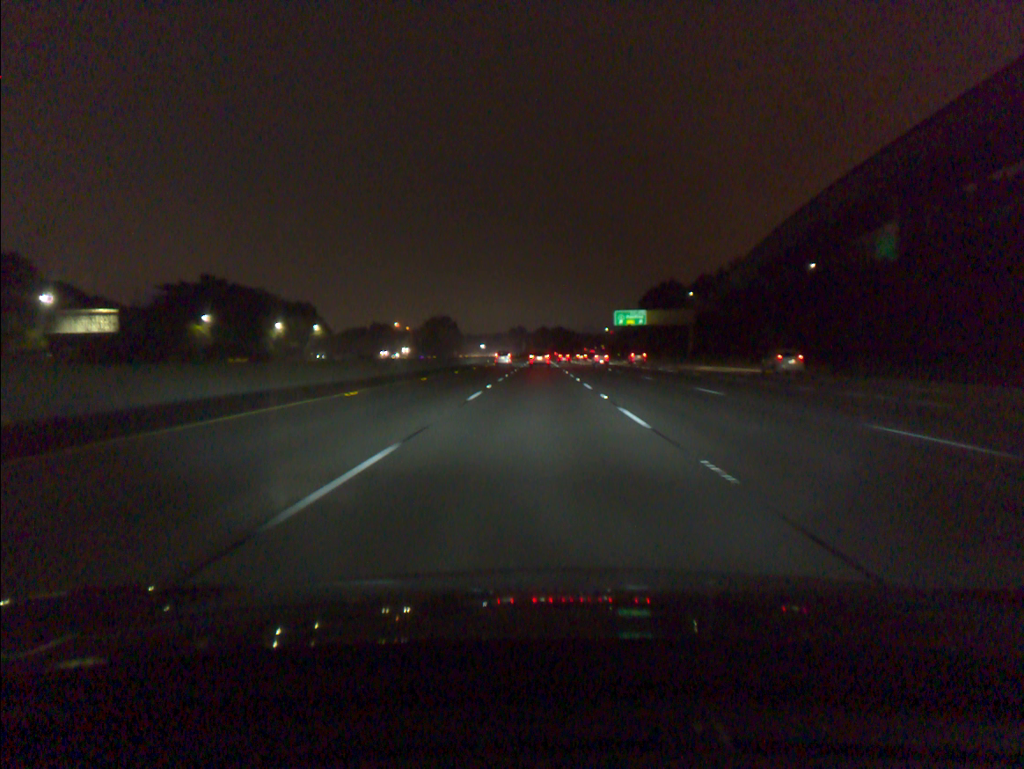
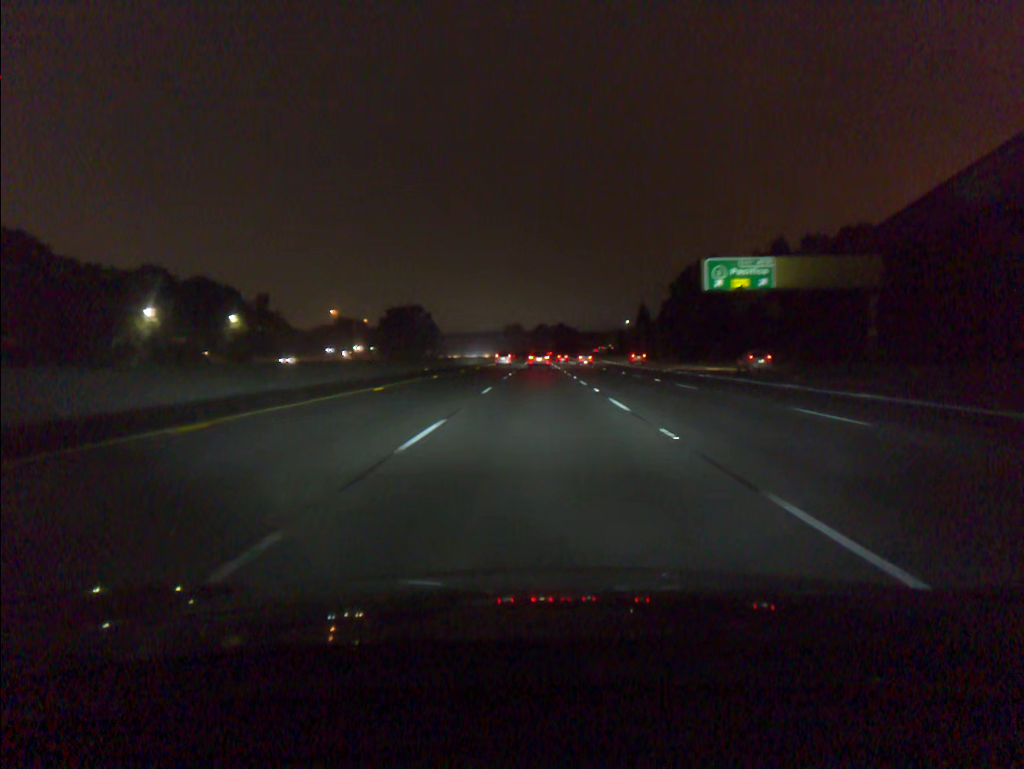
(0.0, +69.1) m; 0°
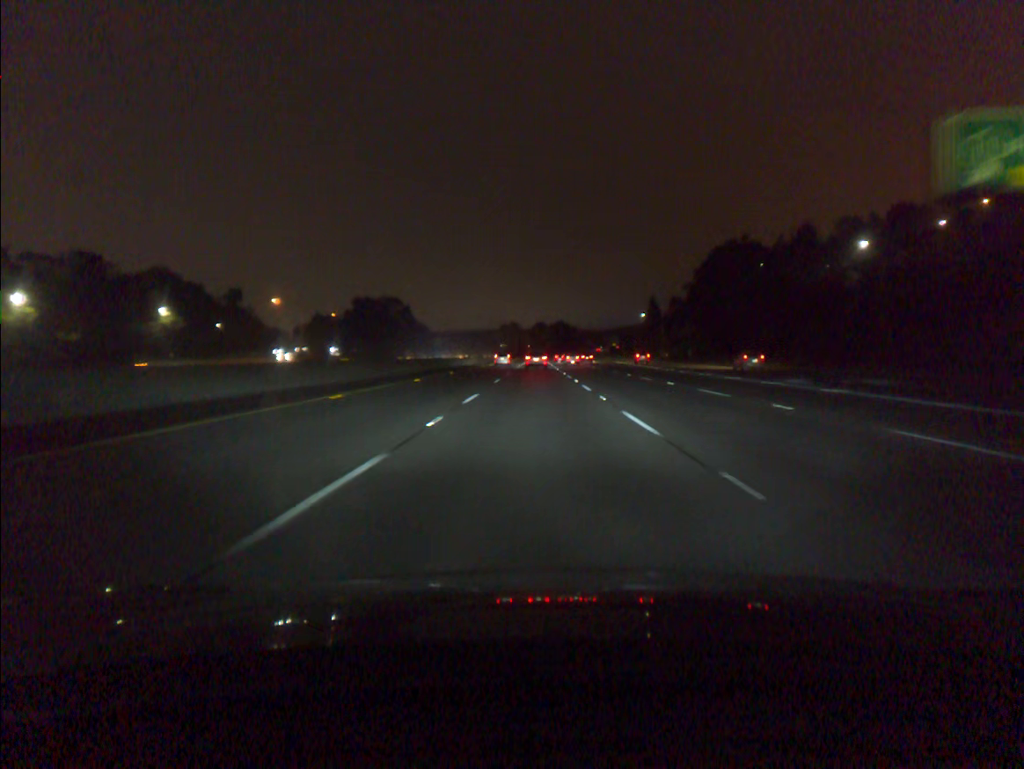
(+0.1, +34.2) m; 0°
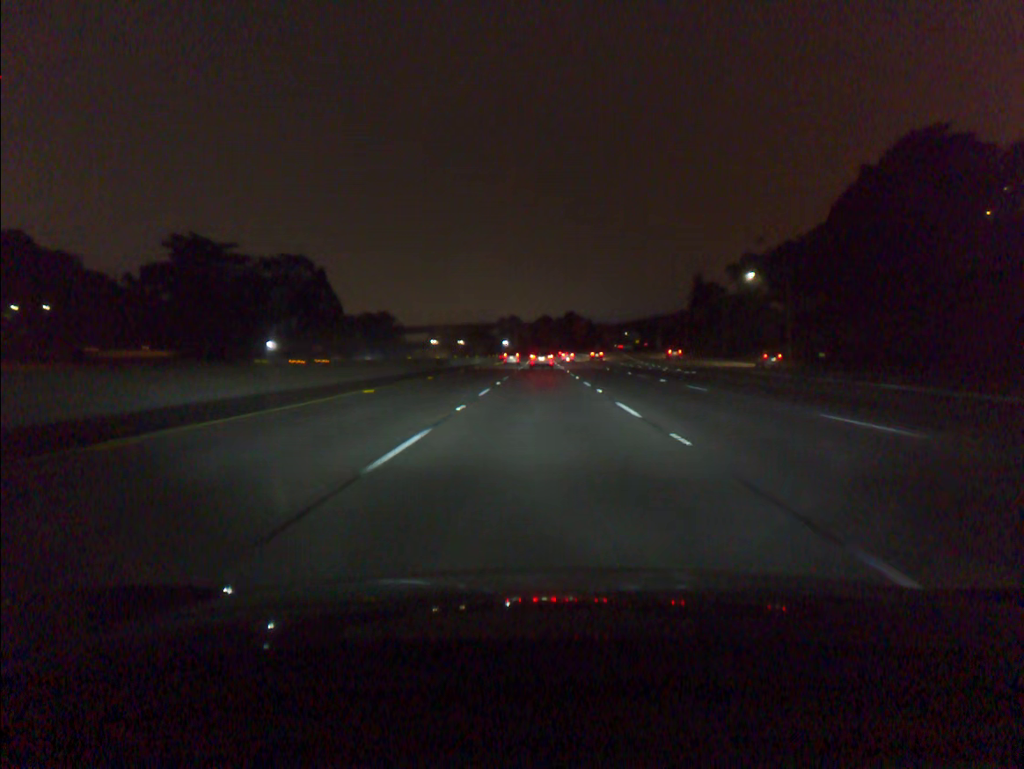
(-0.4, +84.5) m; 0°
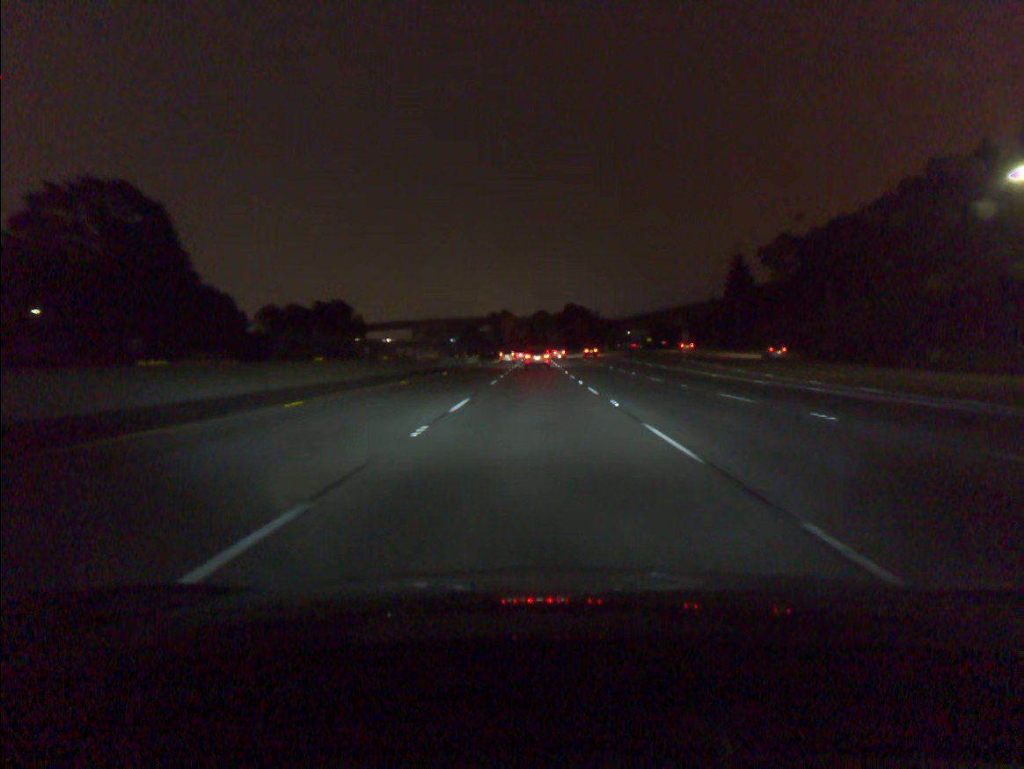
(+0.2, +50.0) m; 0°
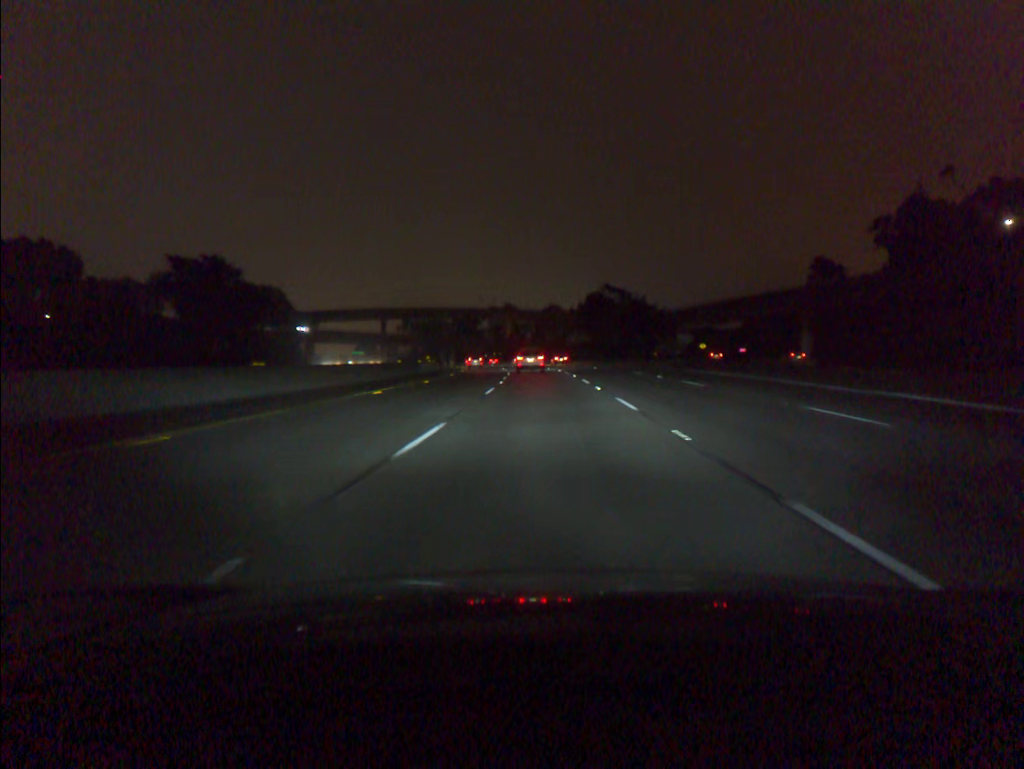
(-0.4, +80.2) m; -1°
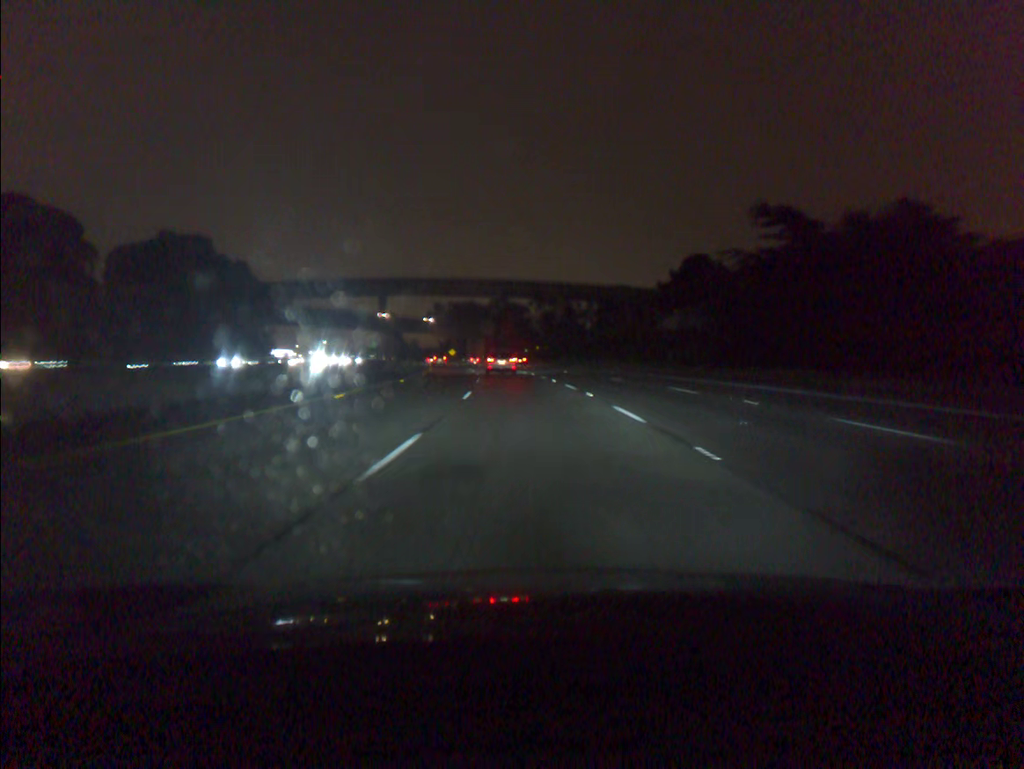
(-1.5, +75.0) m; -4°
